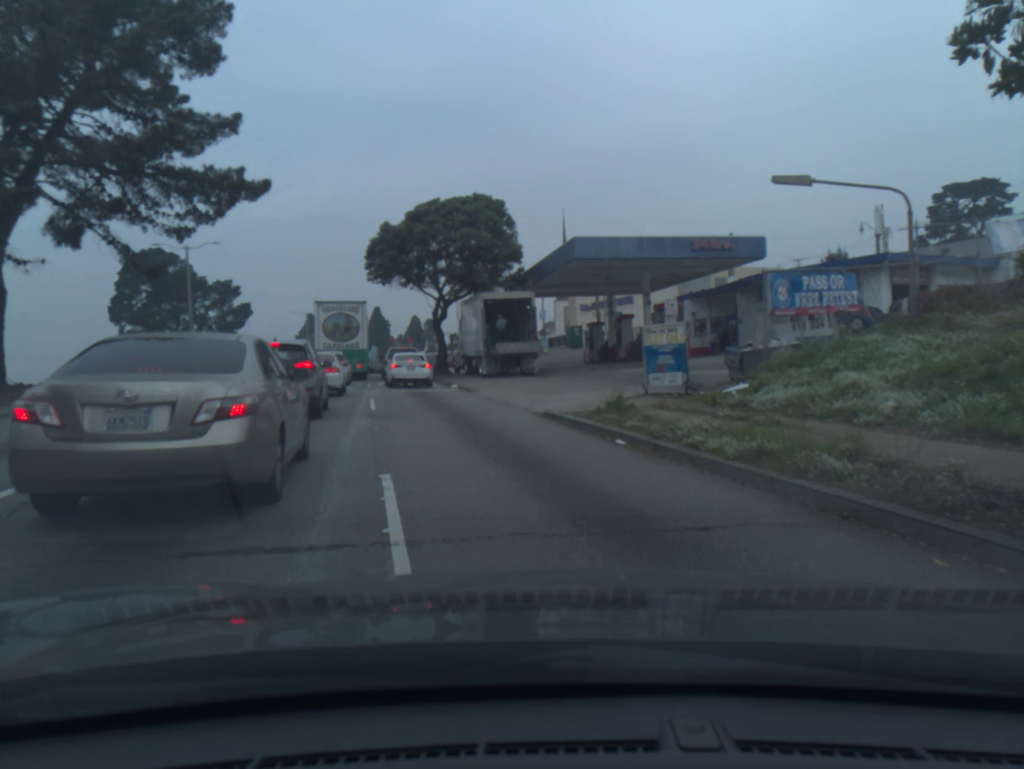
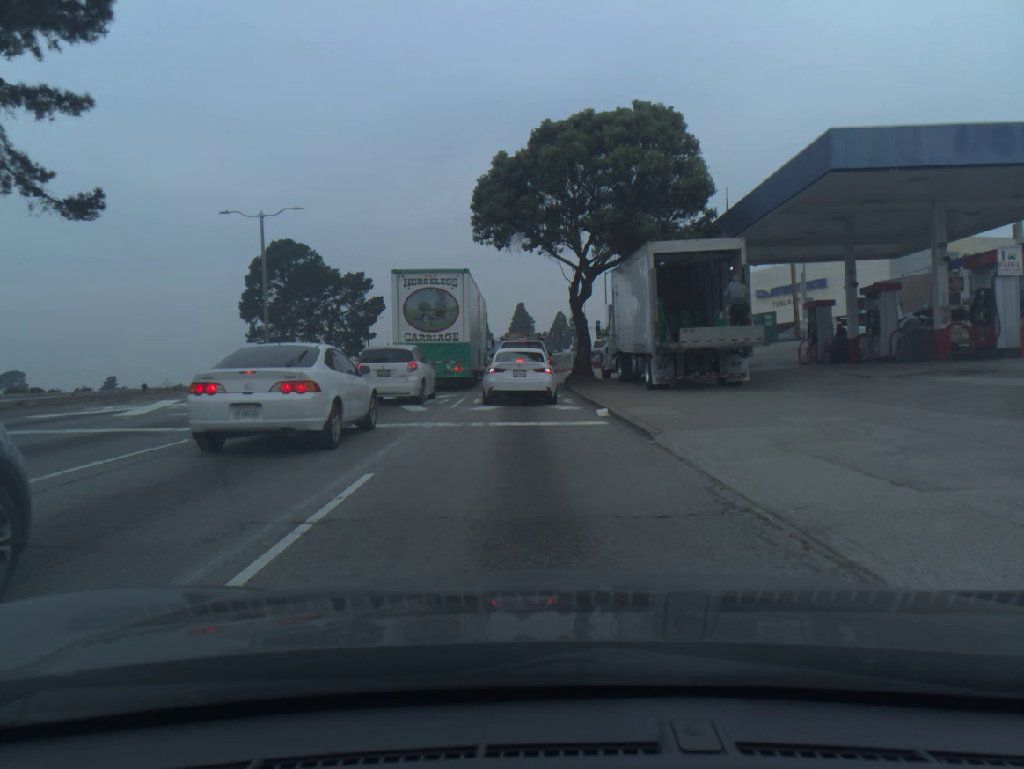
(-2.0, +14.8) m; -13°
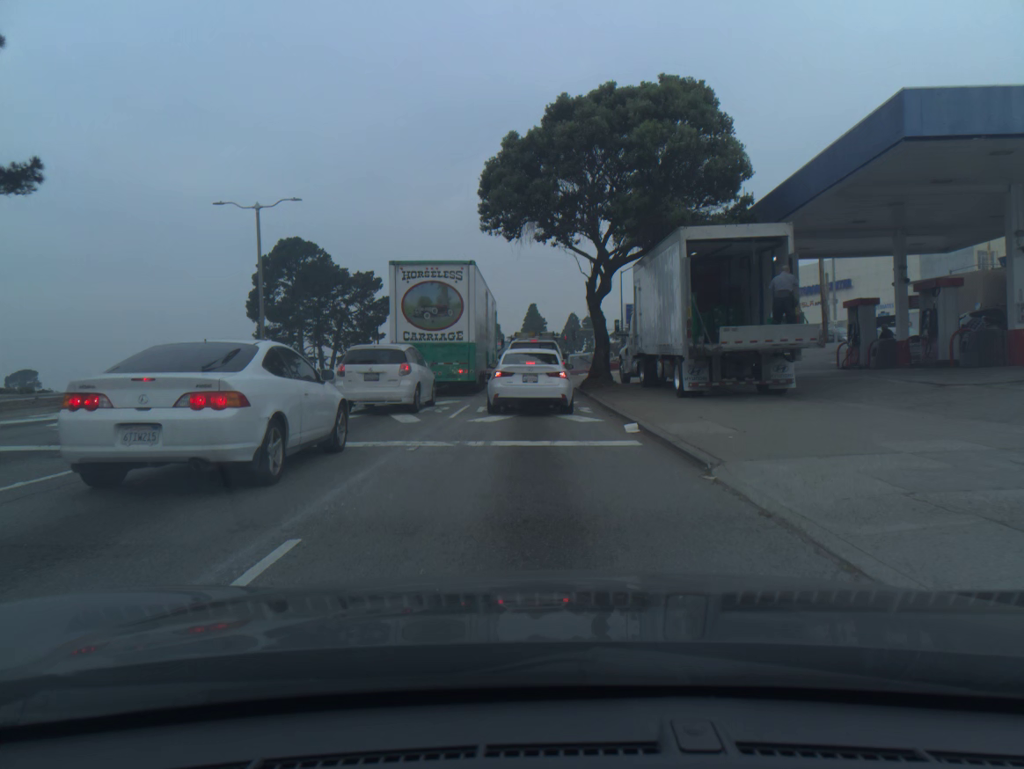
(0.0, +2.8) m; -1°
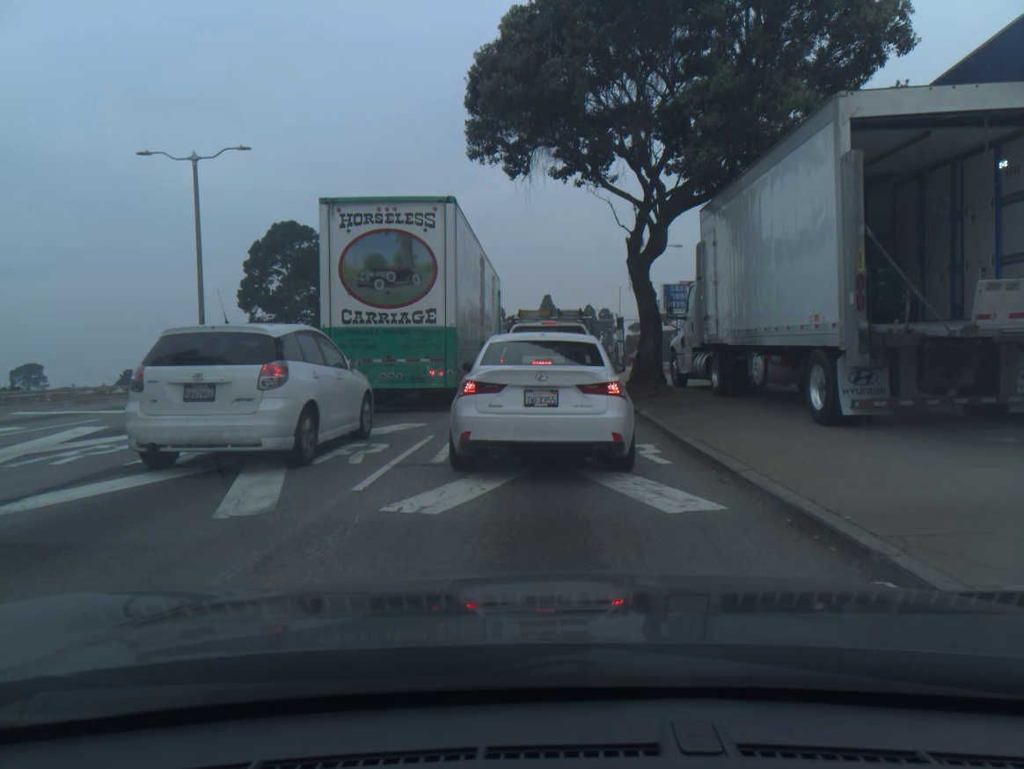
(0.0, +9.0) m; -2°
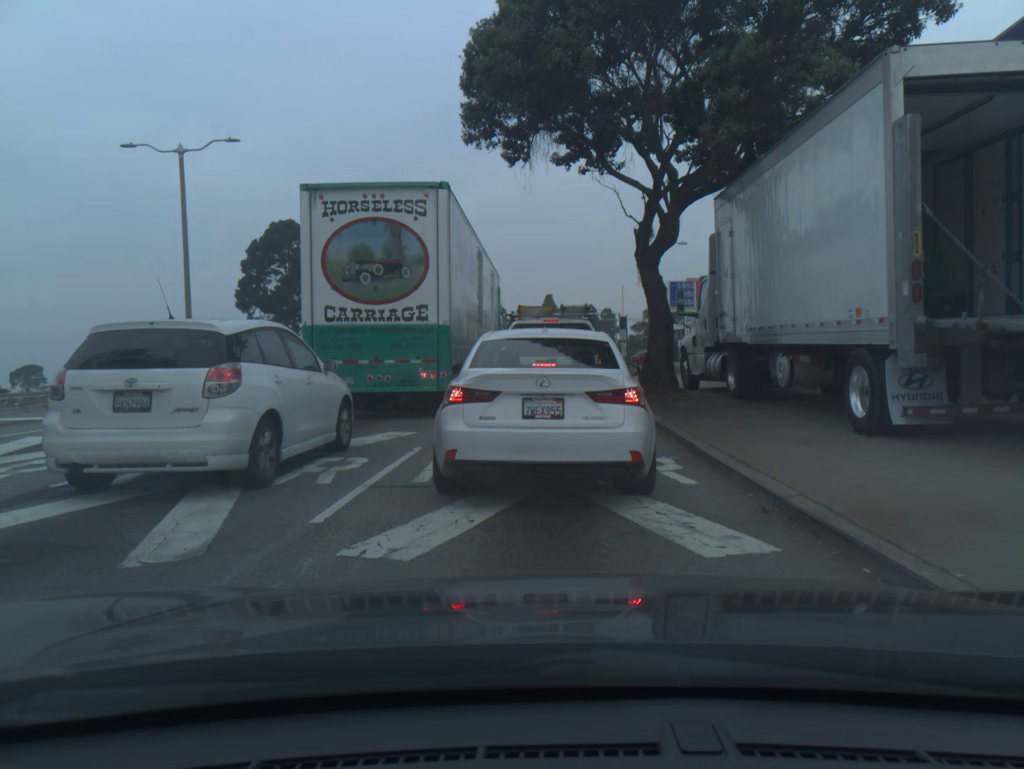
(0.0, +1.4) m; 0°
